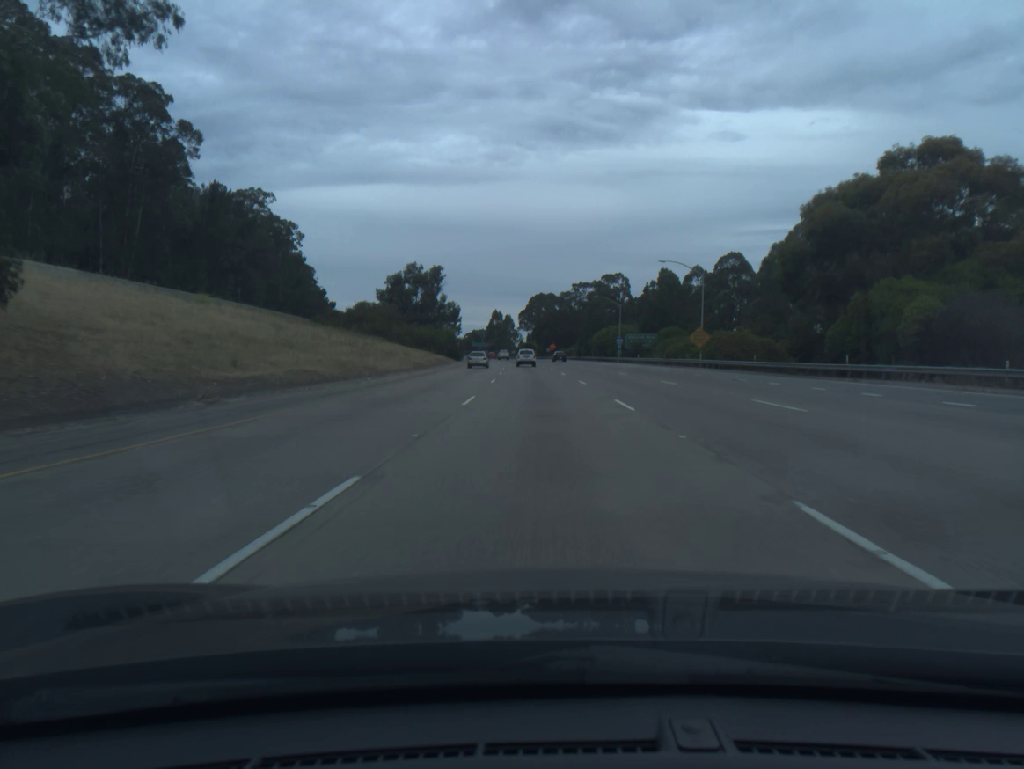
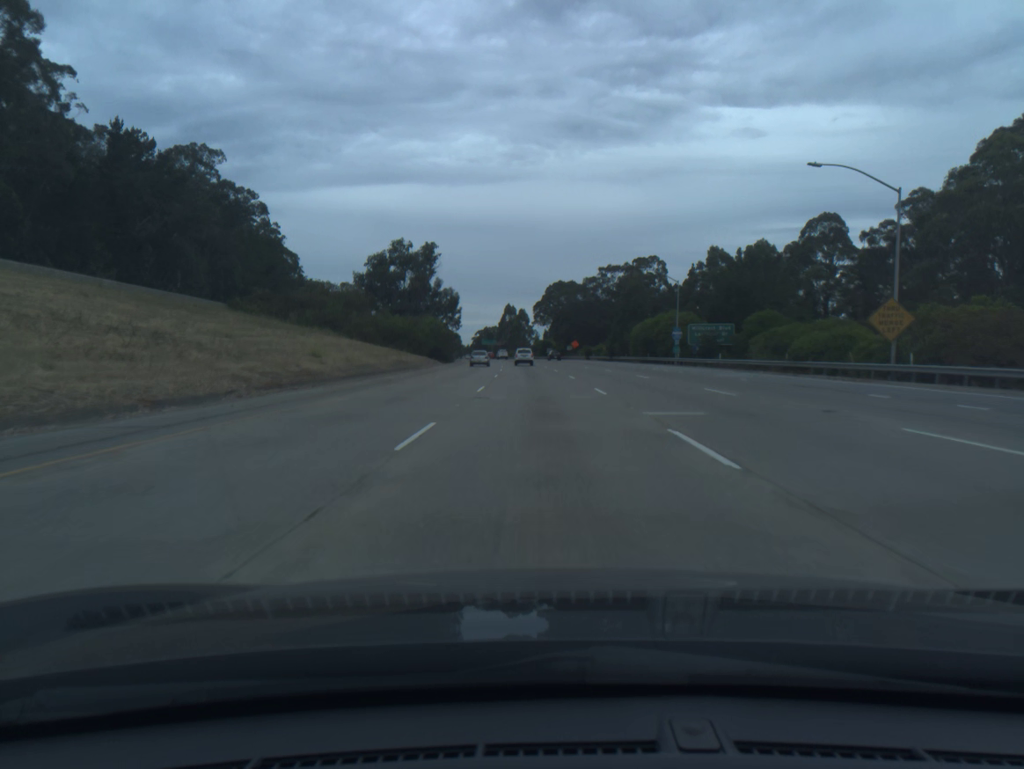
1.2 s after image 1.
(-0.4, +37.8) m; -1°
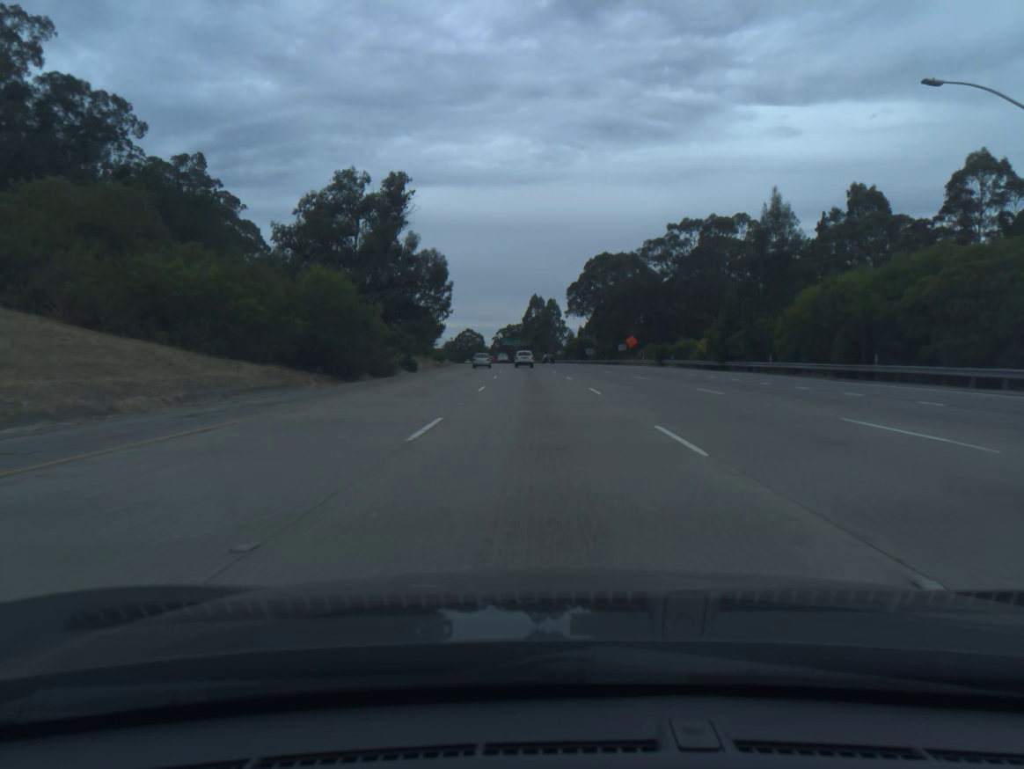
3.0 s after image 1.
(-1.1, +57.2) m; -2°
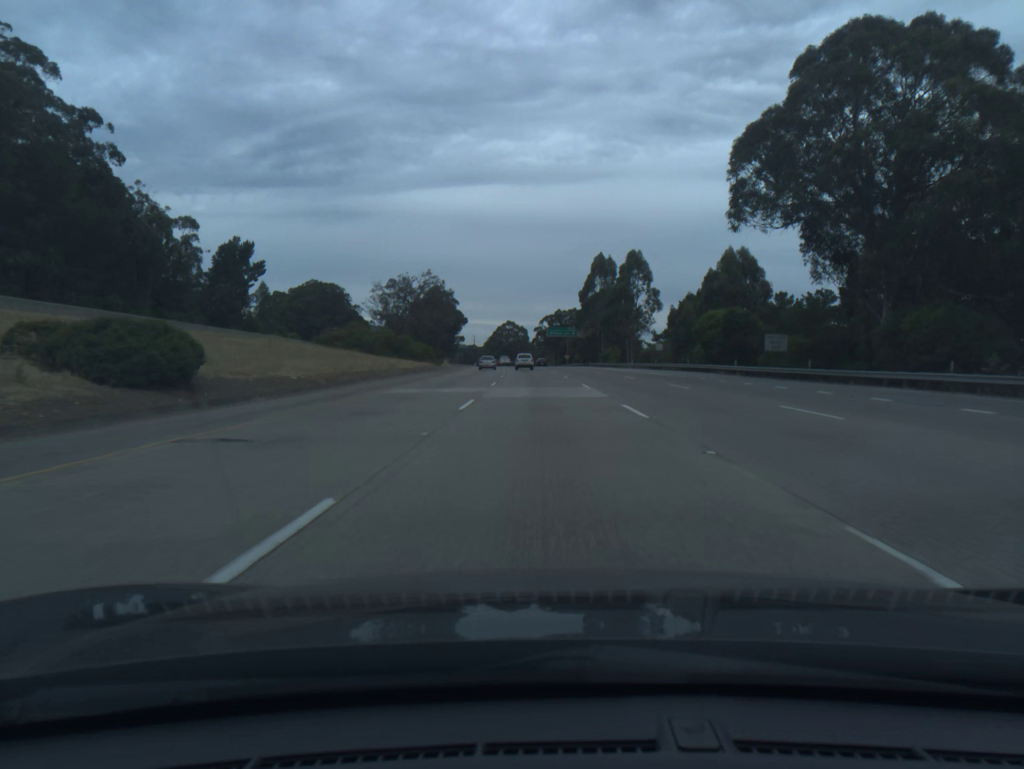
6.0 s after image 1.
(-3.2, +96.3) m; -4°
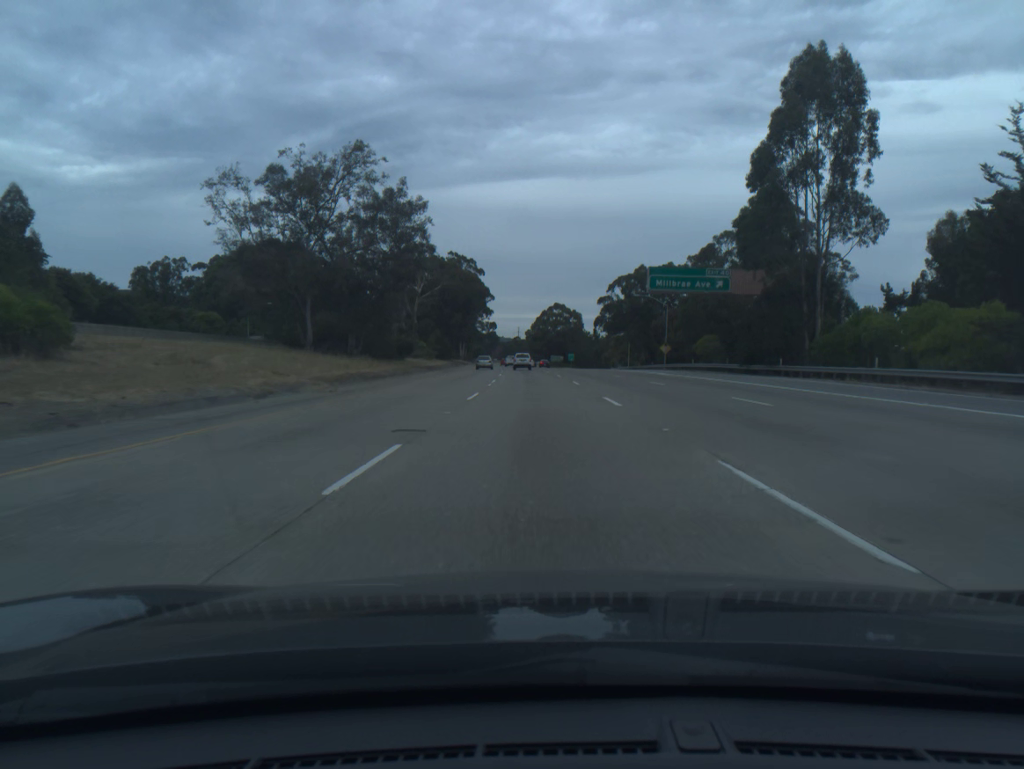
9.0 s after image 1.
(-3.0, +98.2) m; -4°
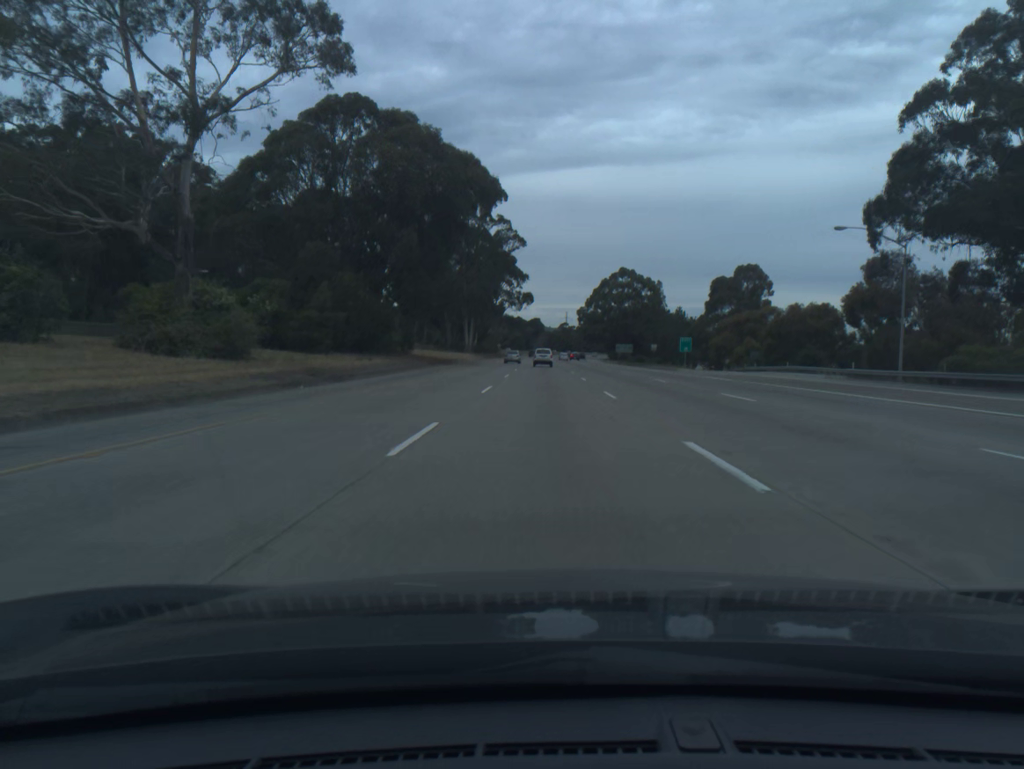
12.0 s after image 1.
(-3.3, +99.7) m; -3°
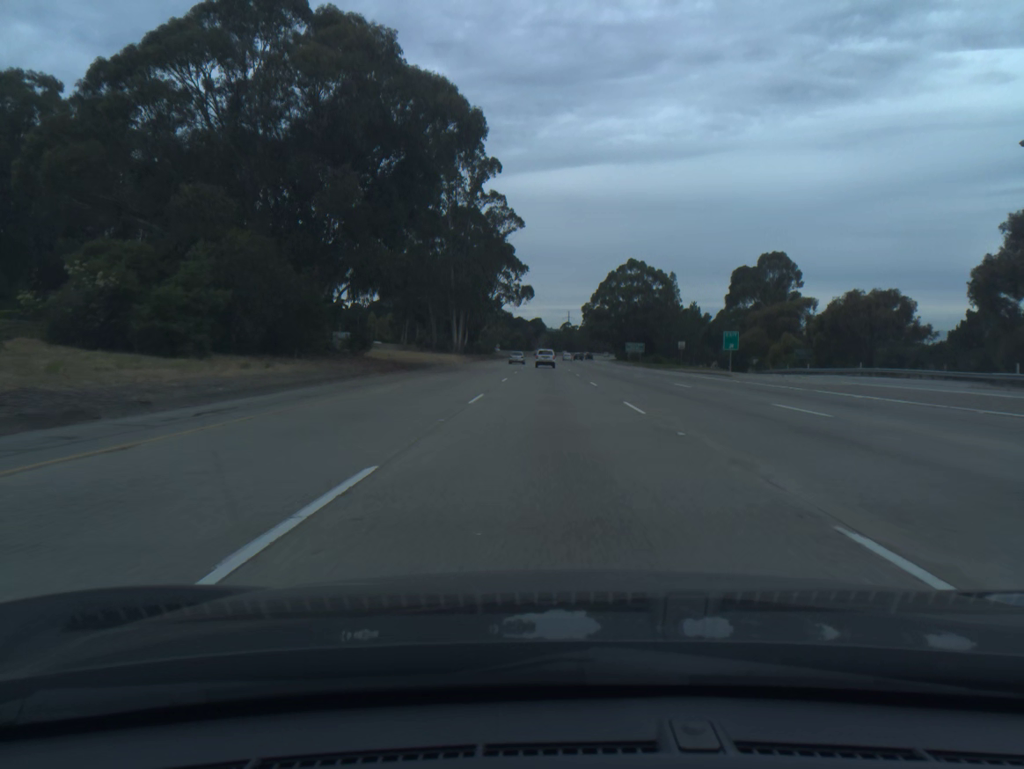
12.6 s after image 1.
(0.0, +19.8) m; 0°
